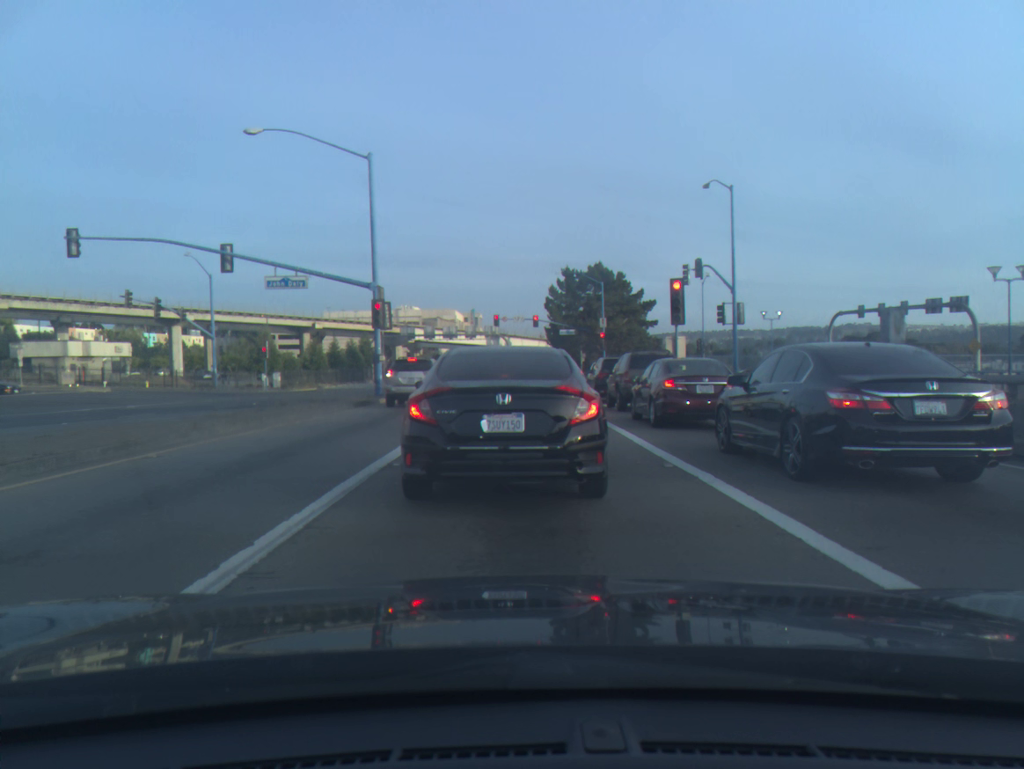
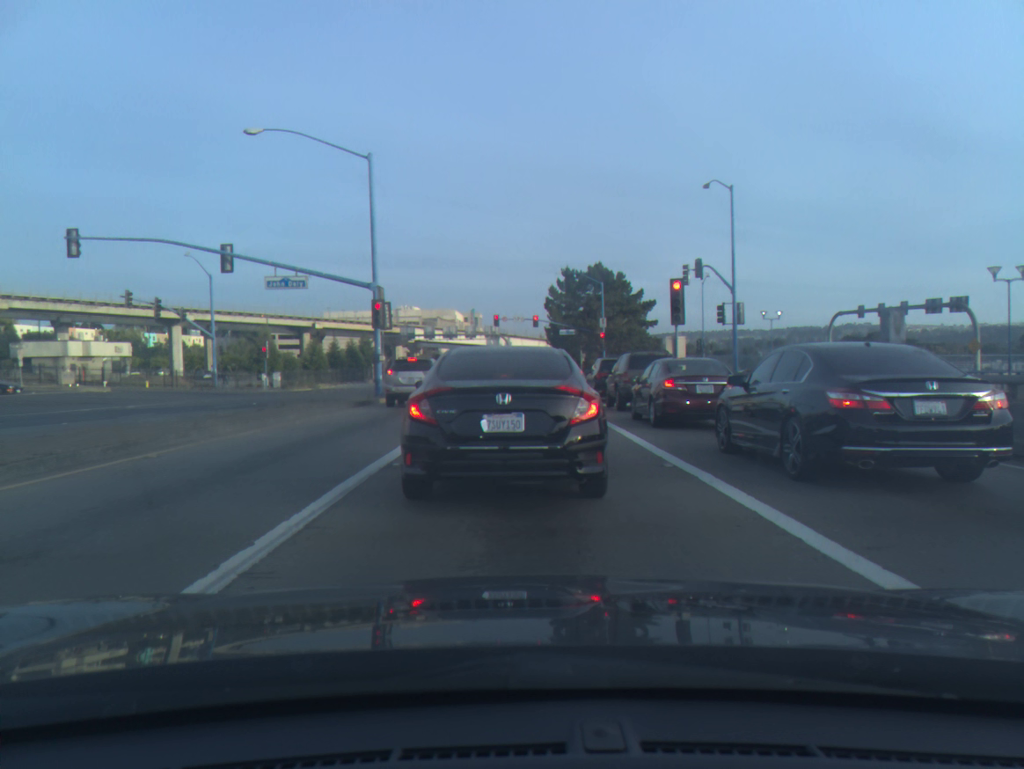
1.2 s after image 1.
(0.0, 0.0) m; 0°
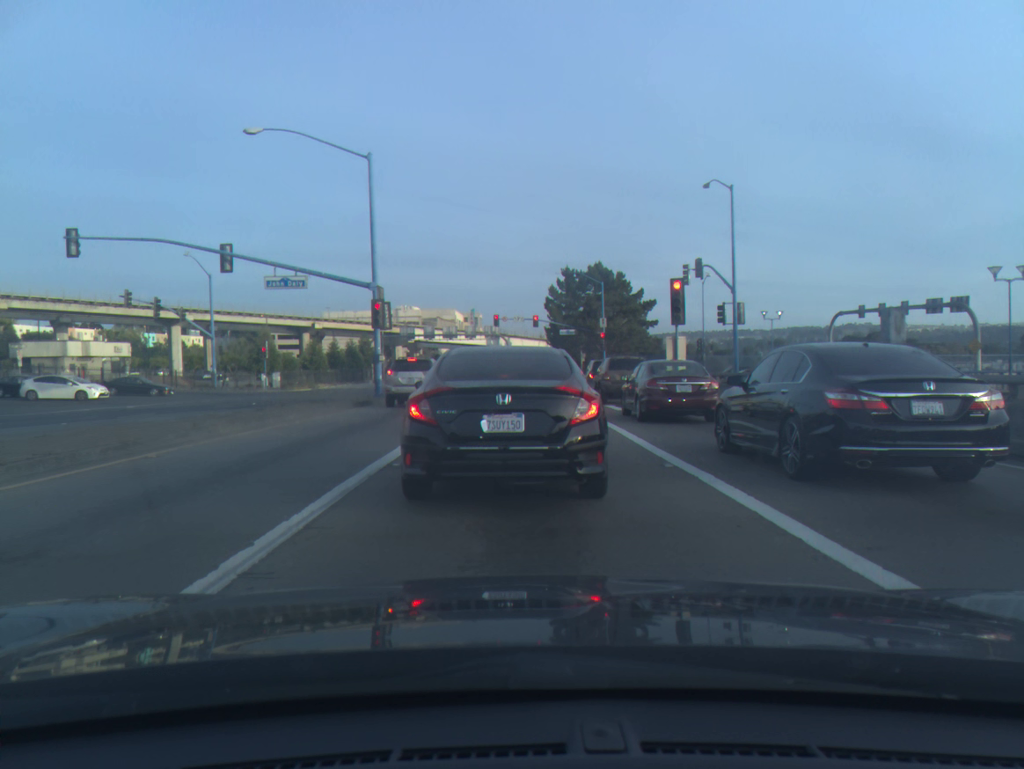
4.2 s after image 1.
(0.0, 0.0) m; 0°
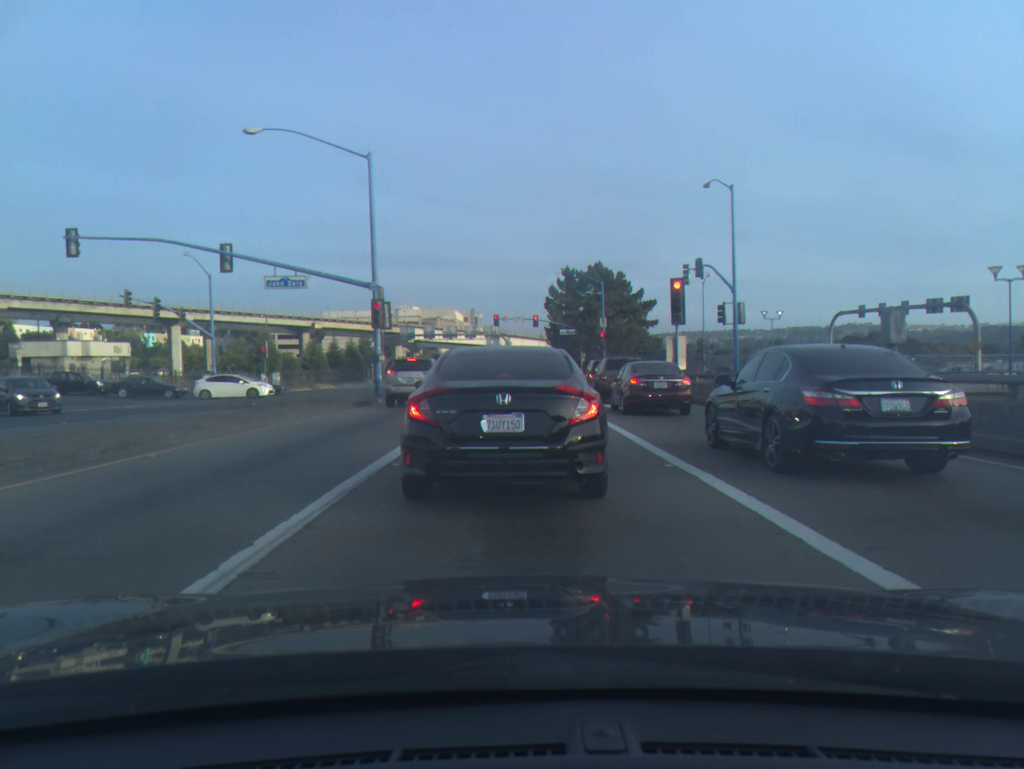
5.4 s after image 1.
(0.0, 0.0) m; 0°
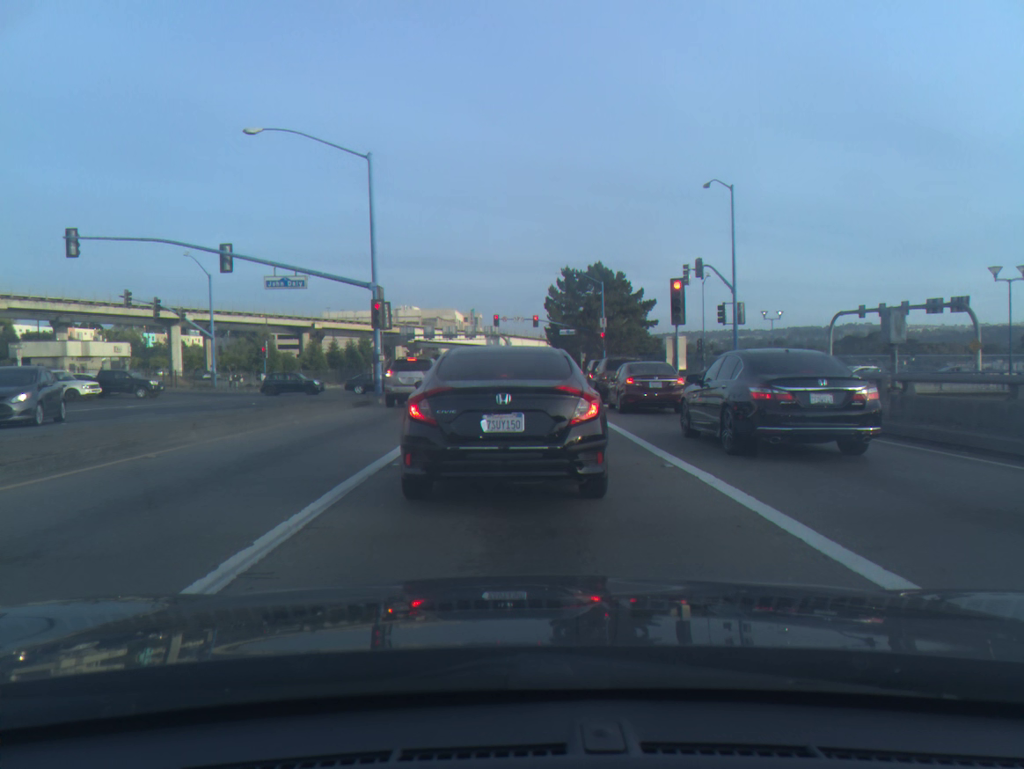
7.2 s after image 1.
(0.0, 0.0) m; 0°
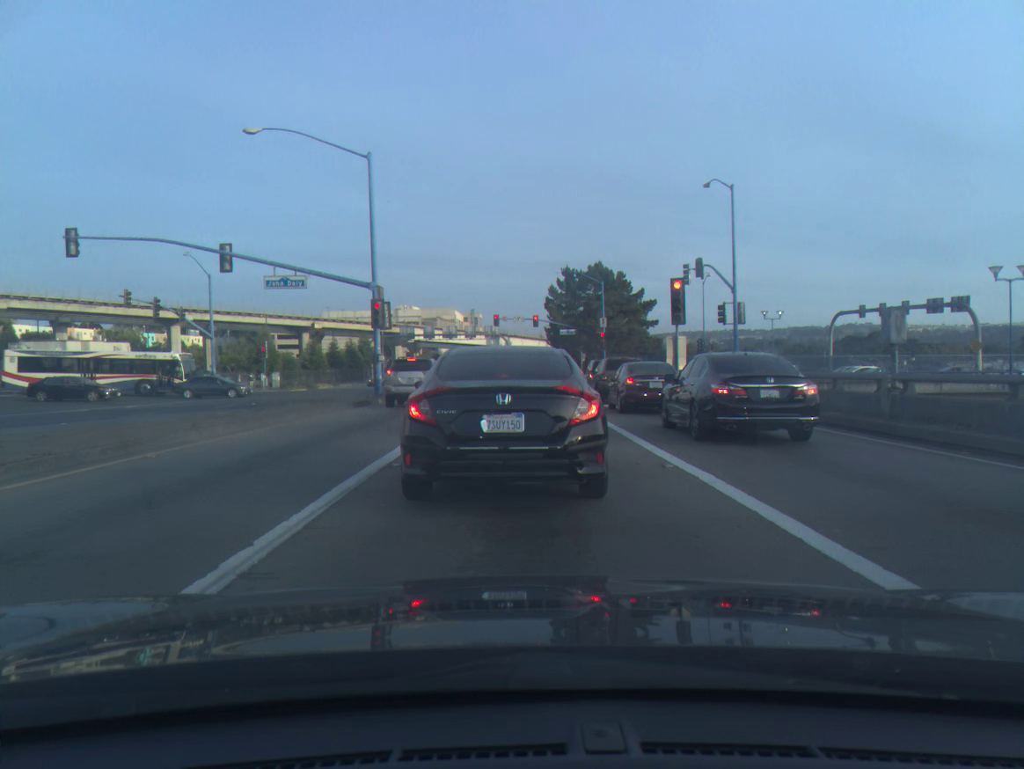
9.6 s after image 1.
(0.0, 0.0) m; 0°
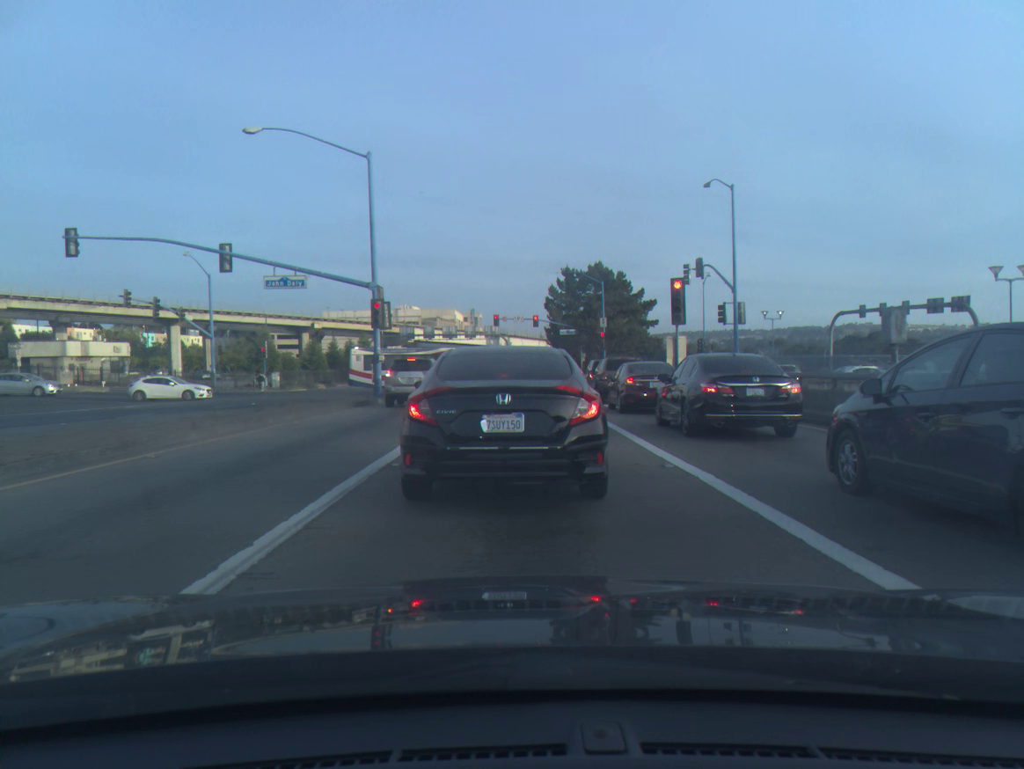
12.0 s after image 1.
(0.0, 0.0) m; 0°
